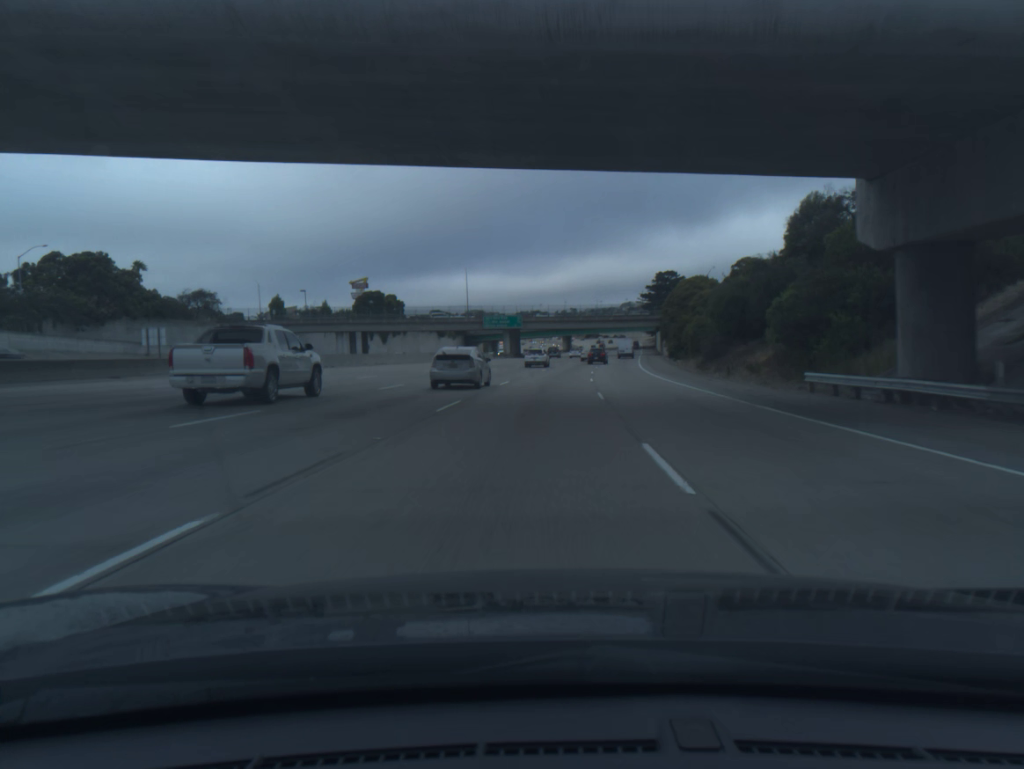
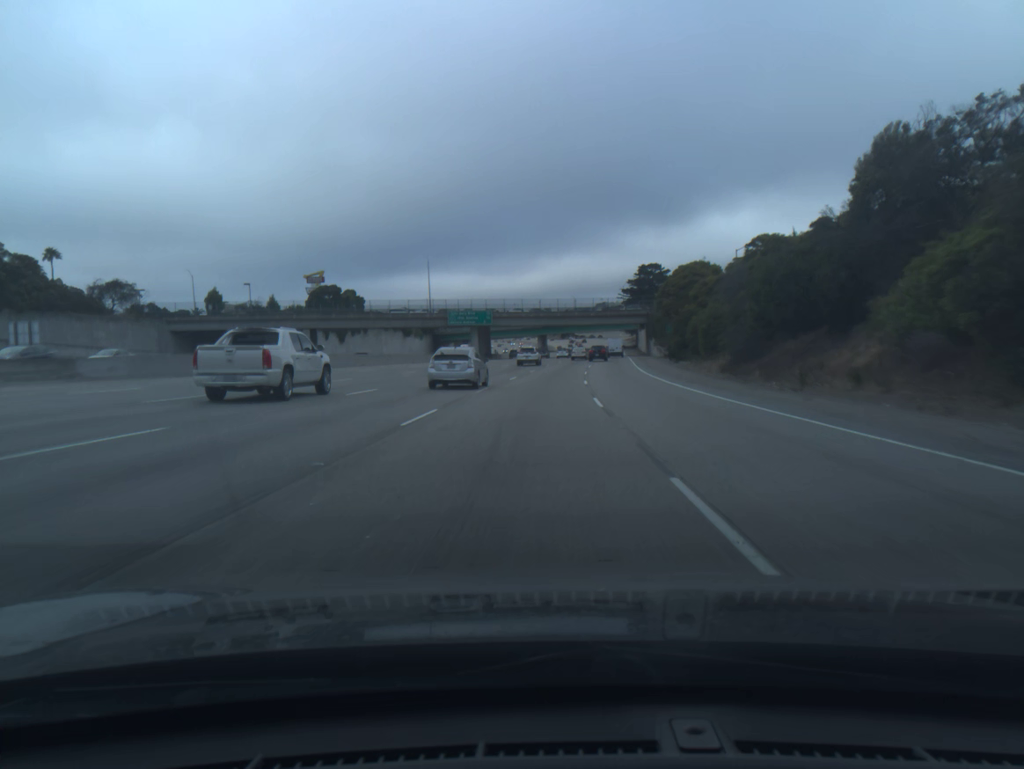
(+0.3, +17.5) m; +2°
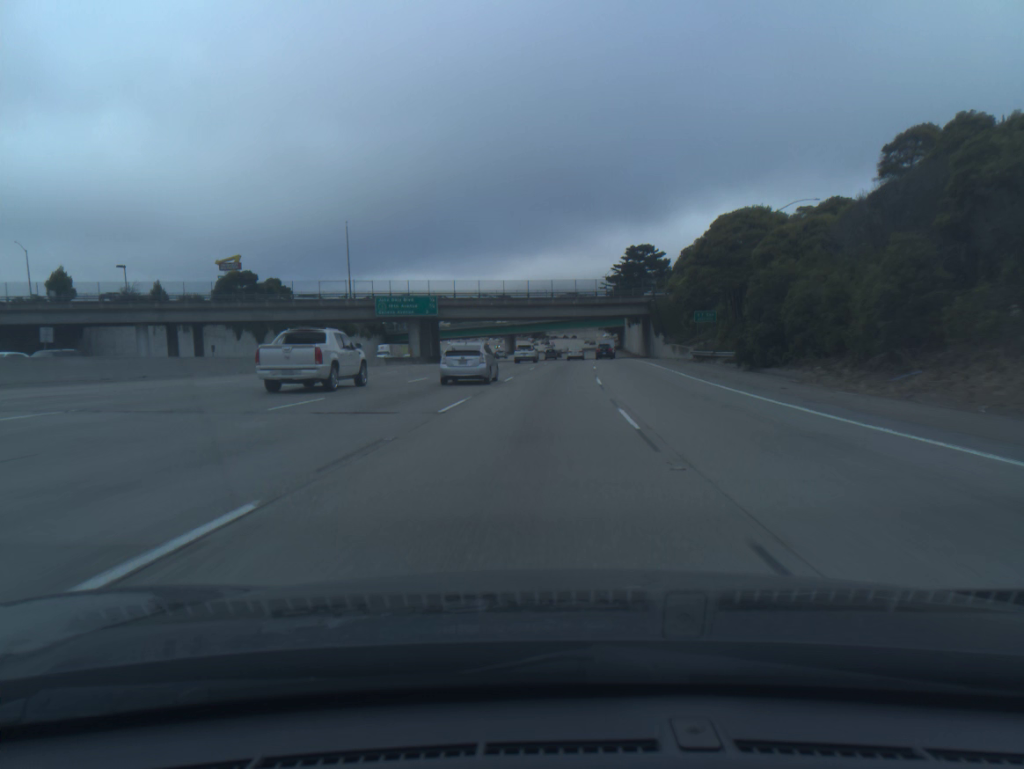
(+0.7, +35.5) m; +2°
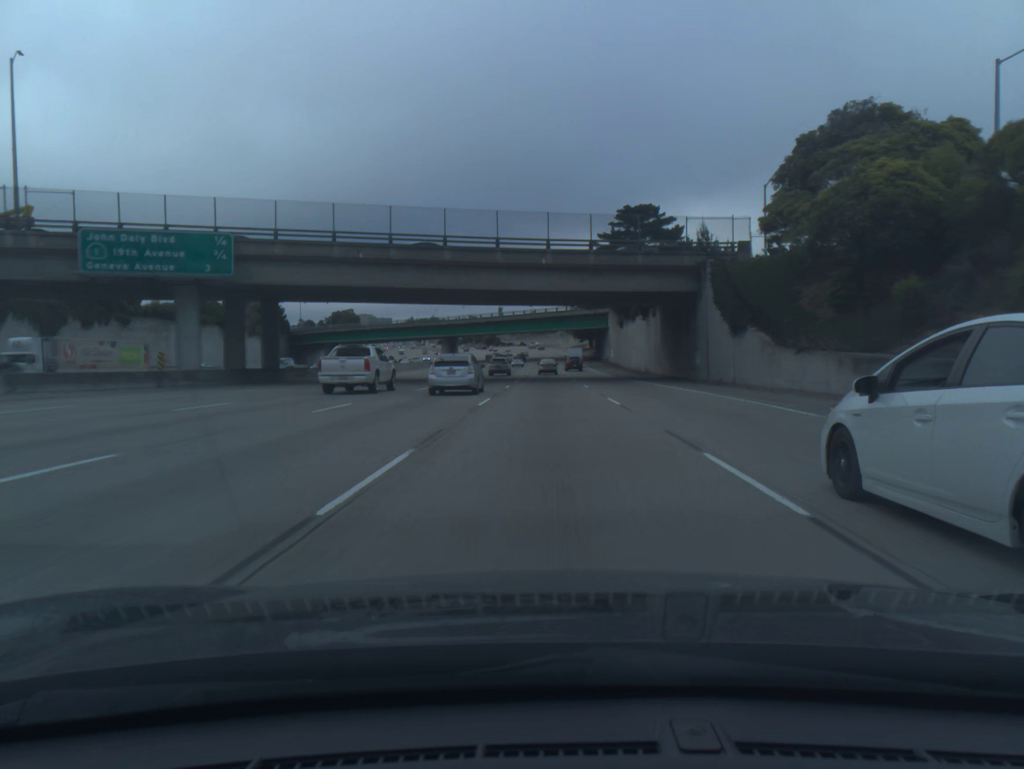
(+1.6, +53.0) m; +3°
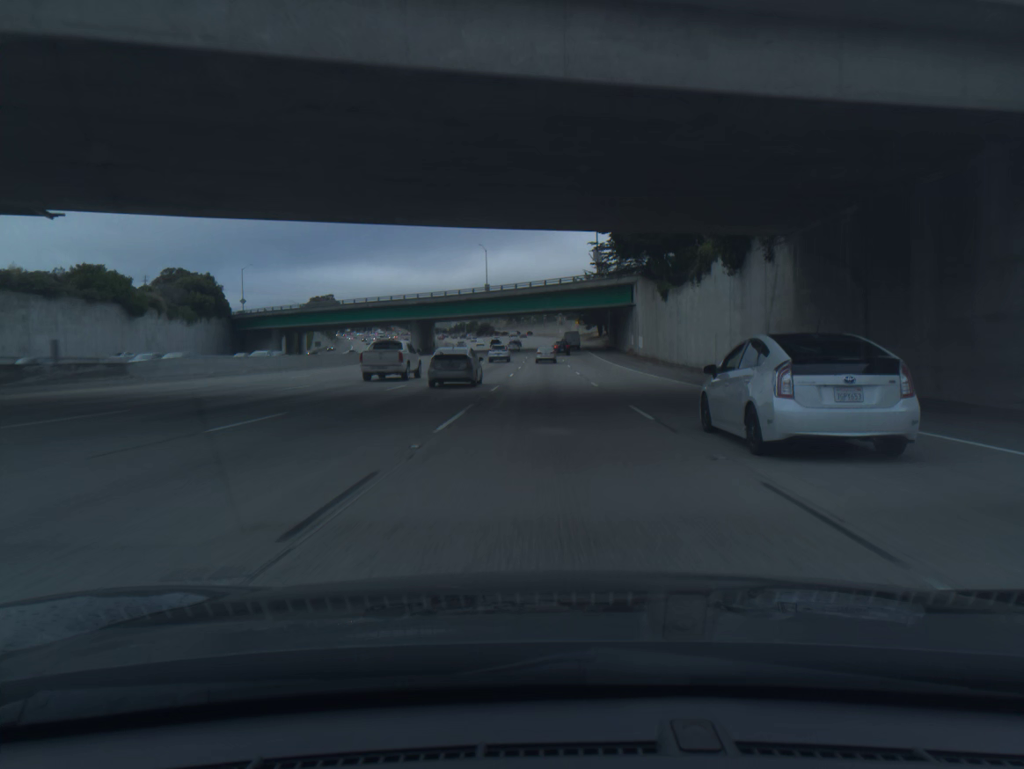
(+0.1, +35.0) m; 0°
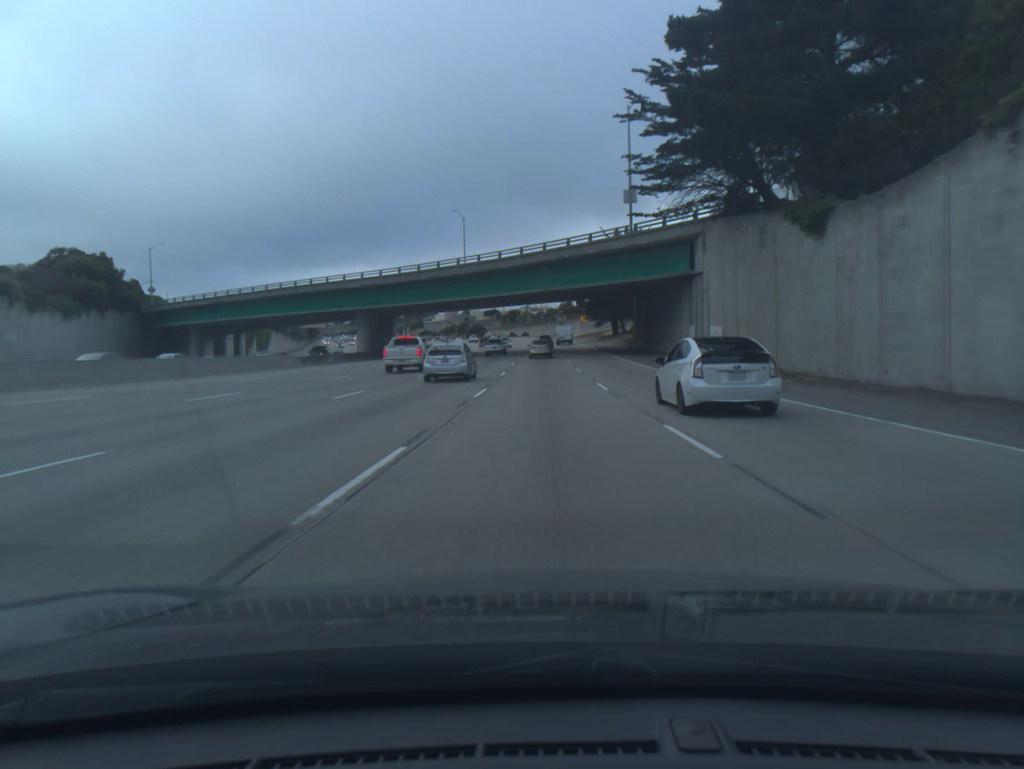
(+0.1, +34.8) m; 0°
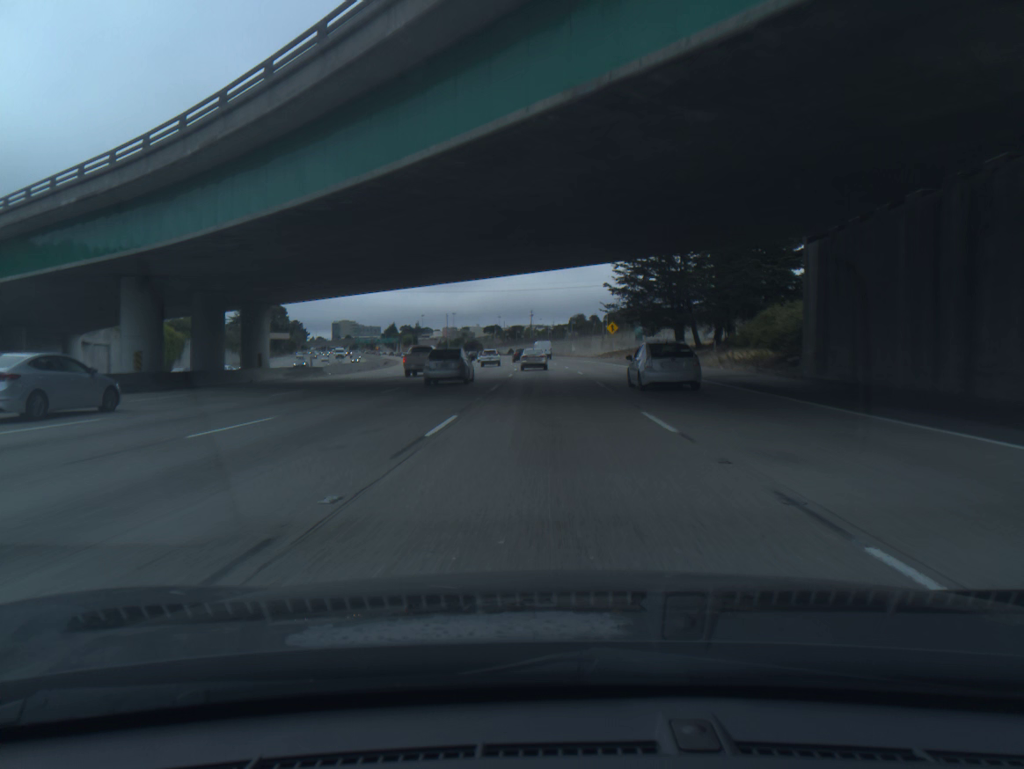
(-0.1, +51.4) m; 0°
